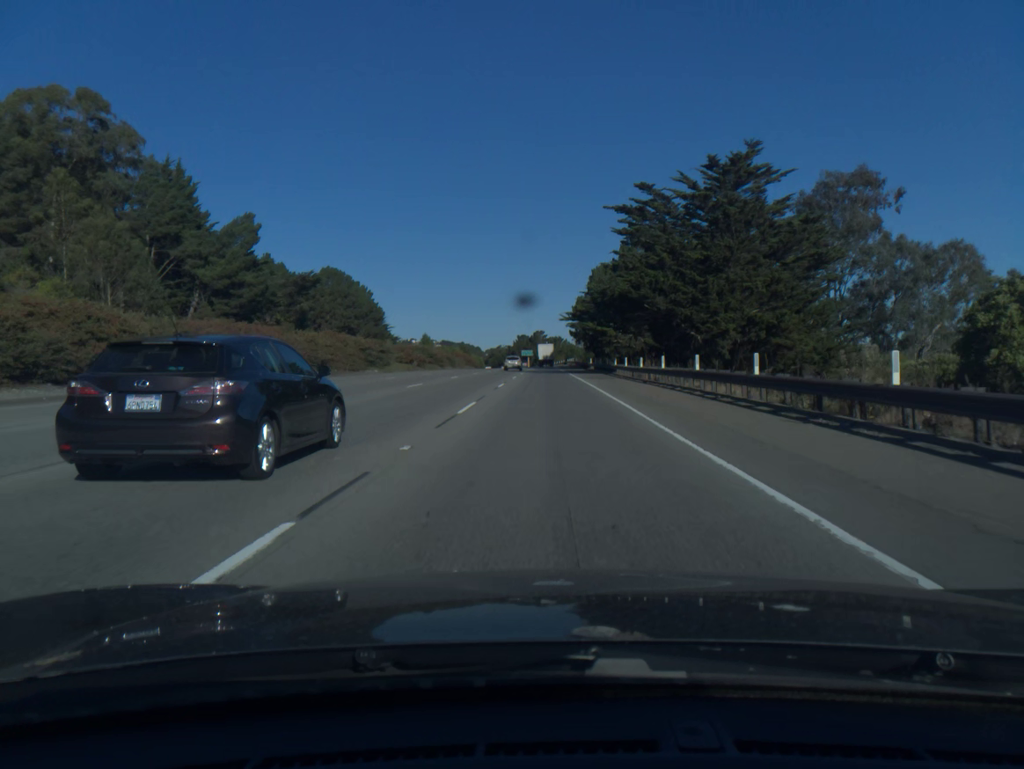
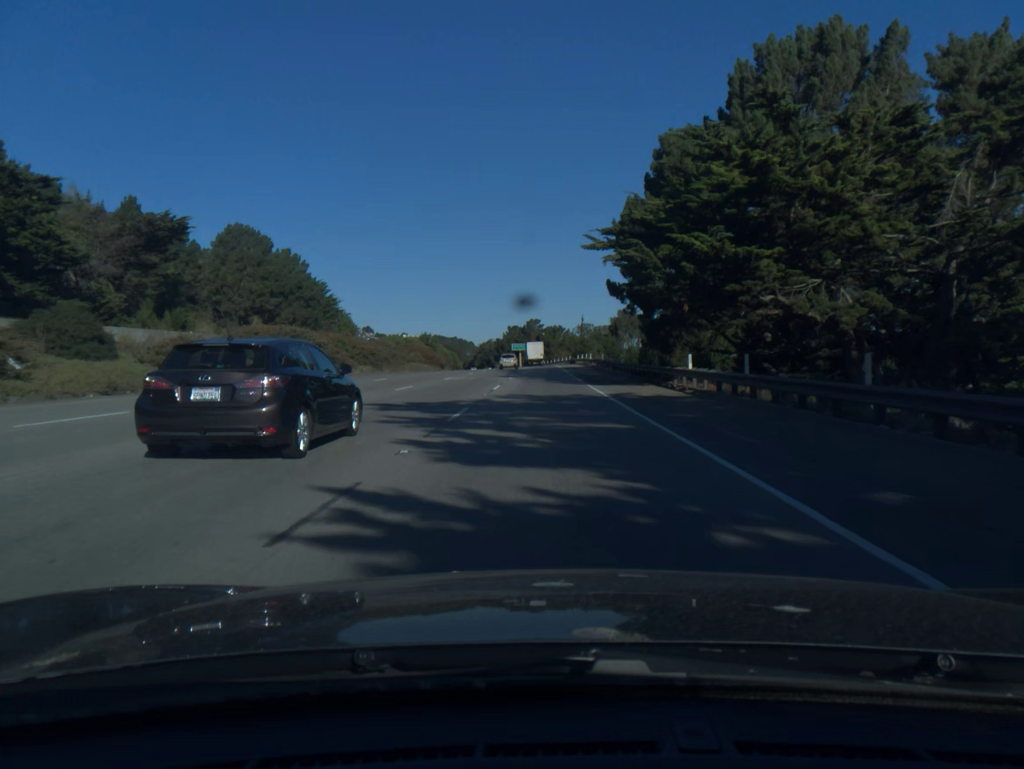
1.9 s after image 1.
(+0.1, +59.9) m; 0°
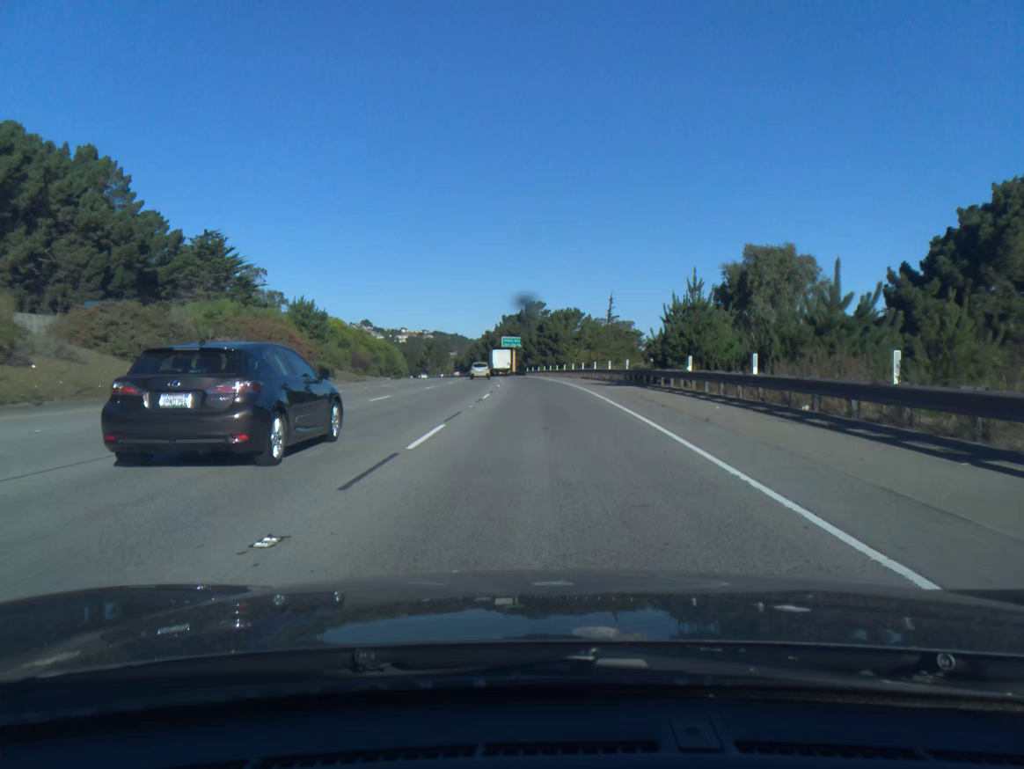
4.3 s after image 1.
(0.0, +77.4) m; 0°
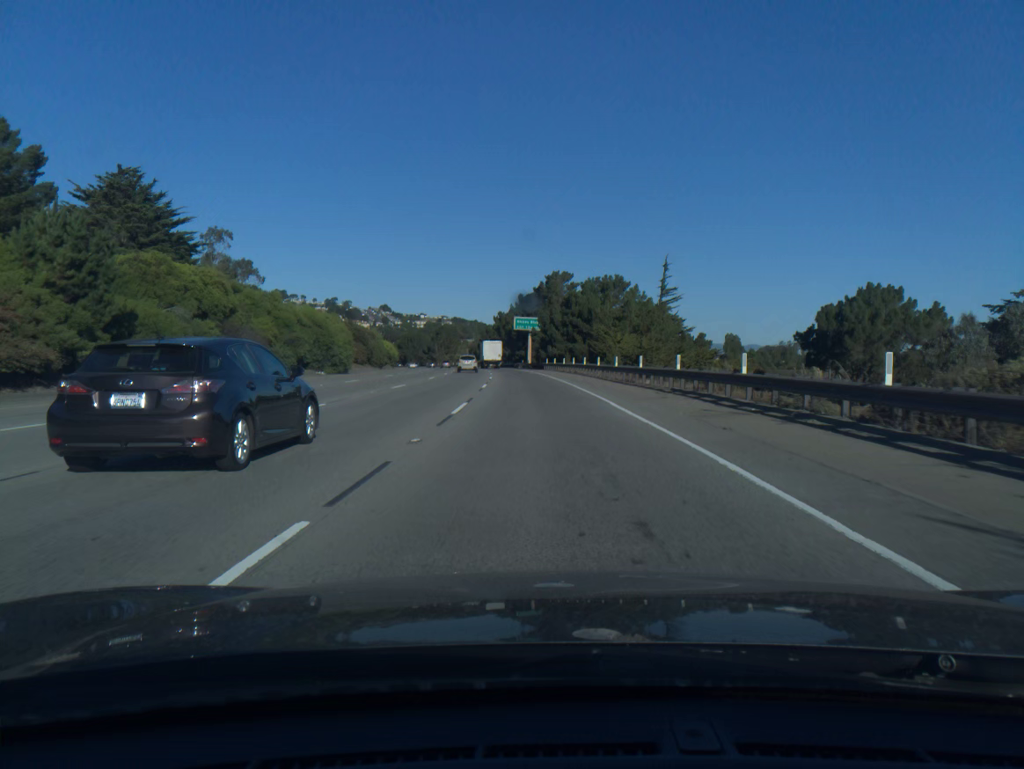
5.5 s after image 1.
(-0.4, +37.8) m; -1°
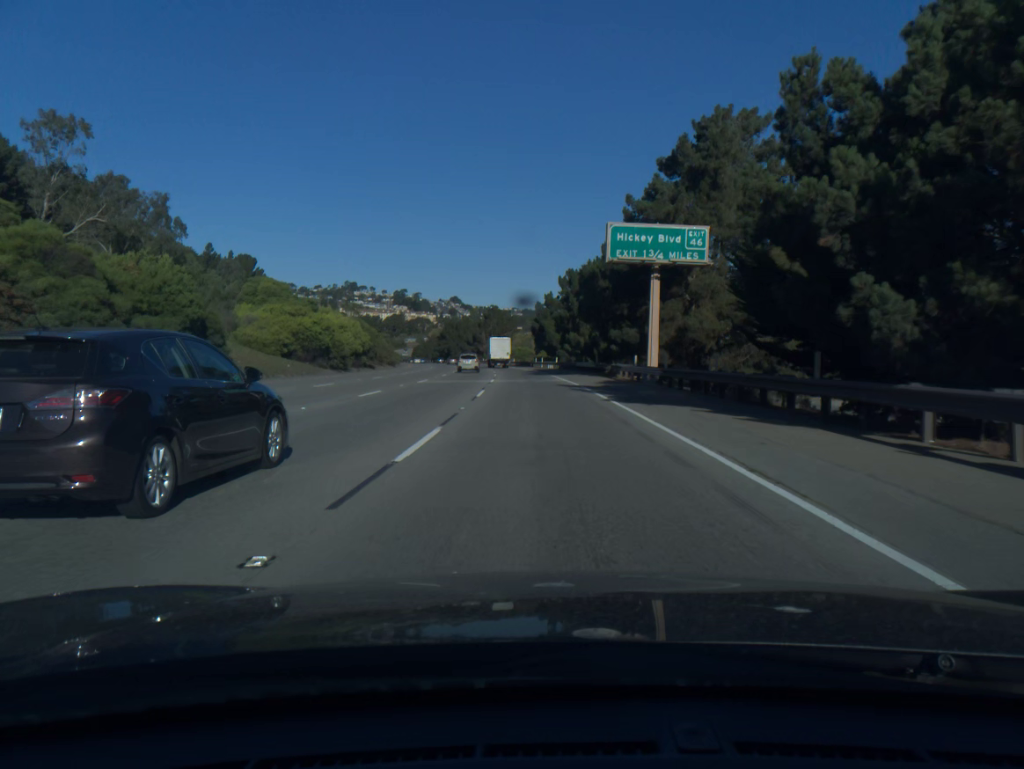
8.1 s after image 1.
(-3.6, +80.5) m; -5°
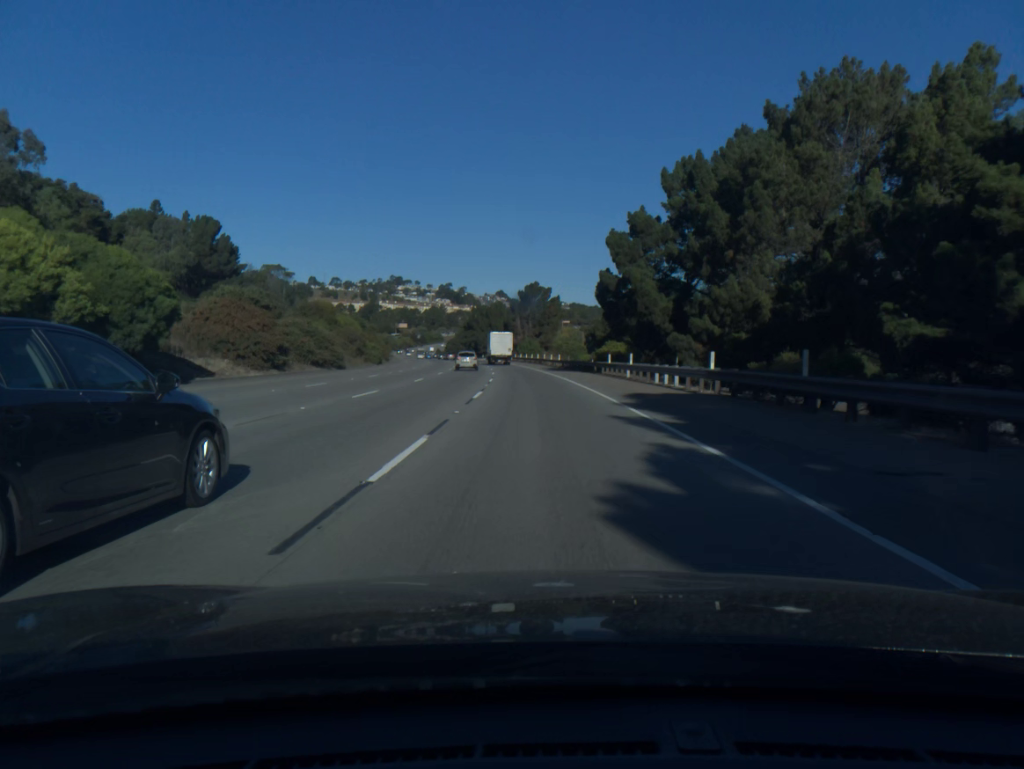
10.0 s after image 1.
(-1.9, +59.9) m; -3°
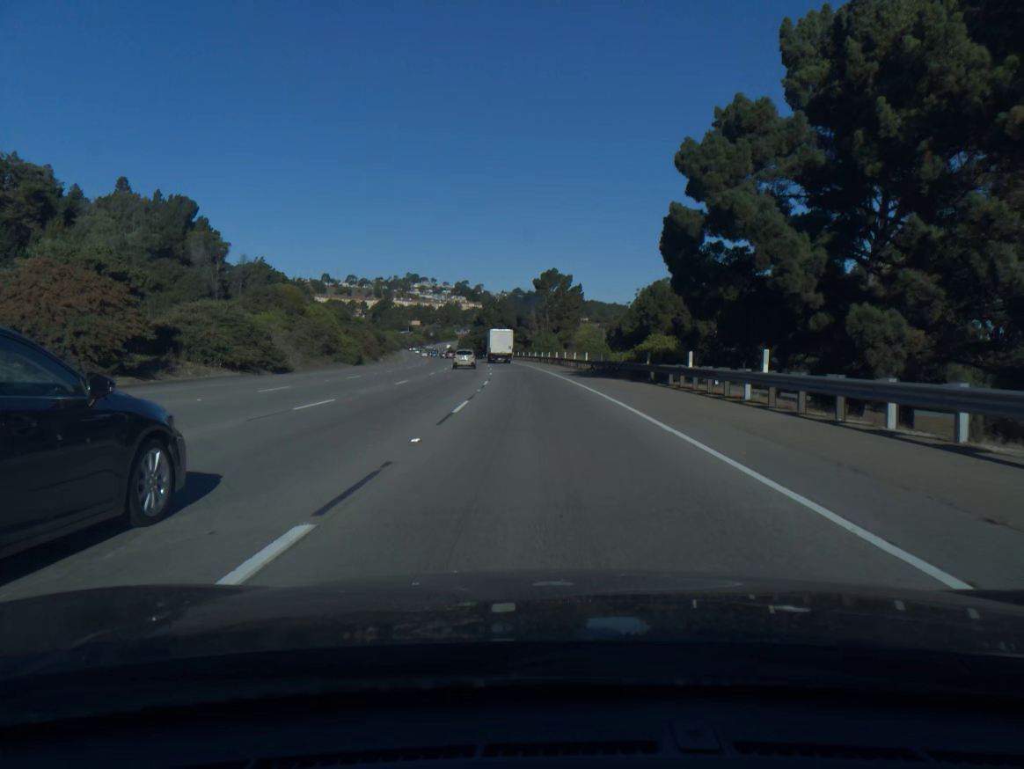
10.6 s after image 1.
(-0.2, +20.4) m; -1°
